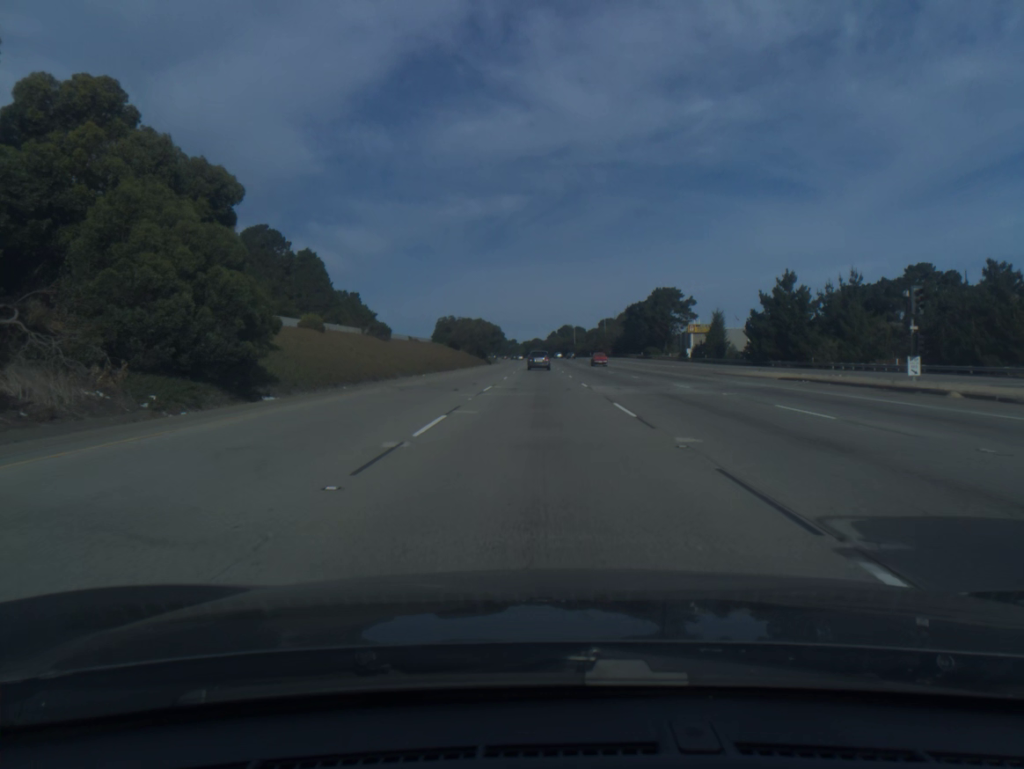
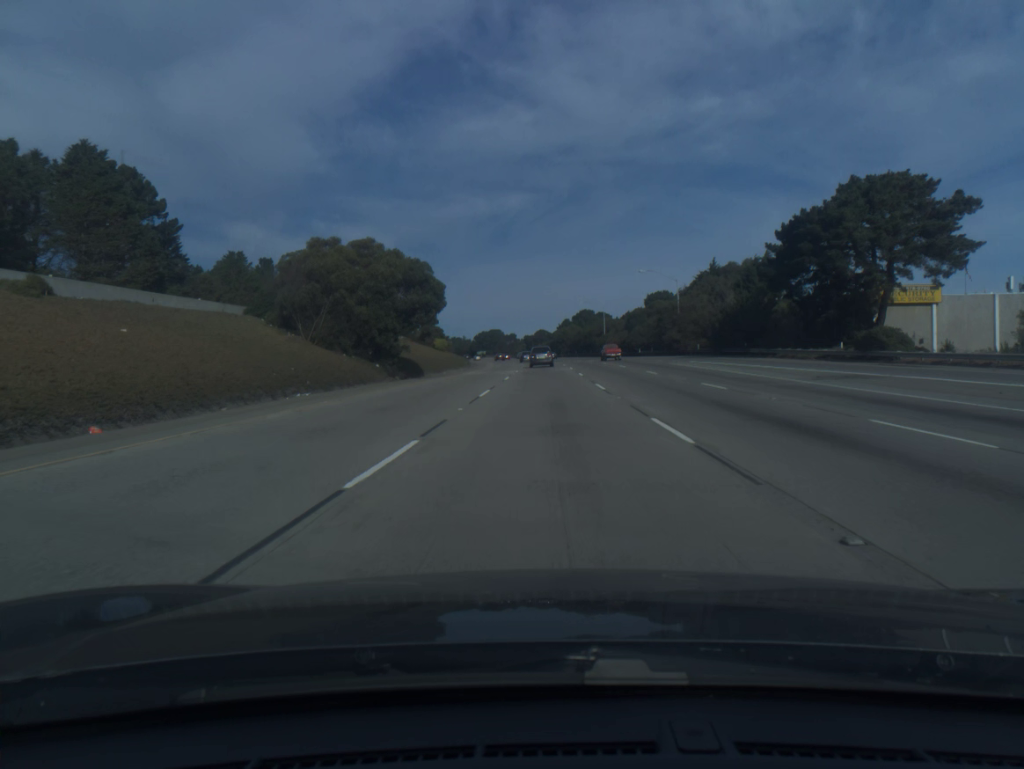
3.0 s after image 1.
(-0.4, +92.2) m; 0°
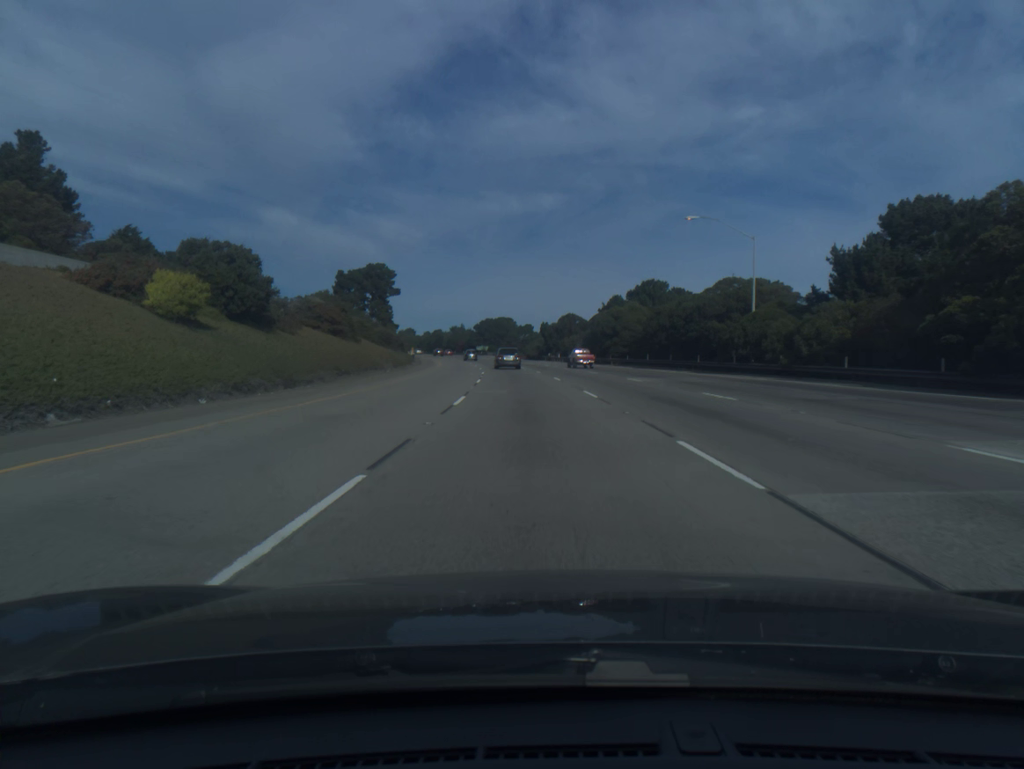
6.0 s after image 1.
(-0.6, +90.9) m; -2°
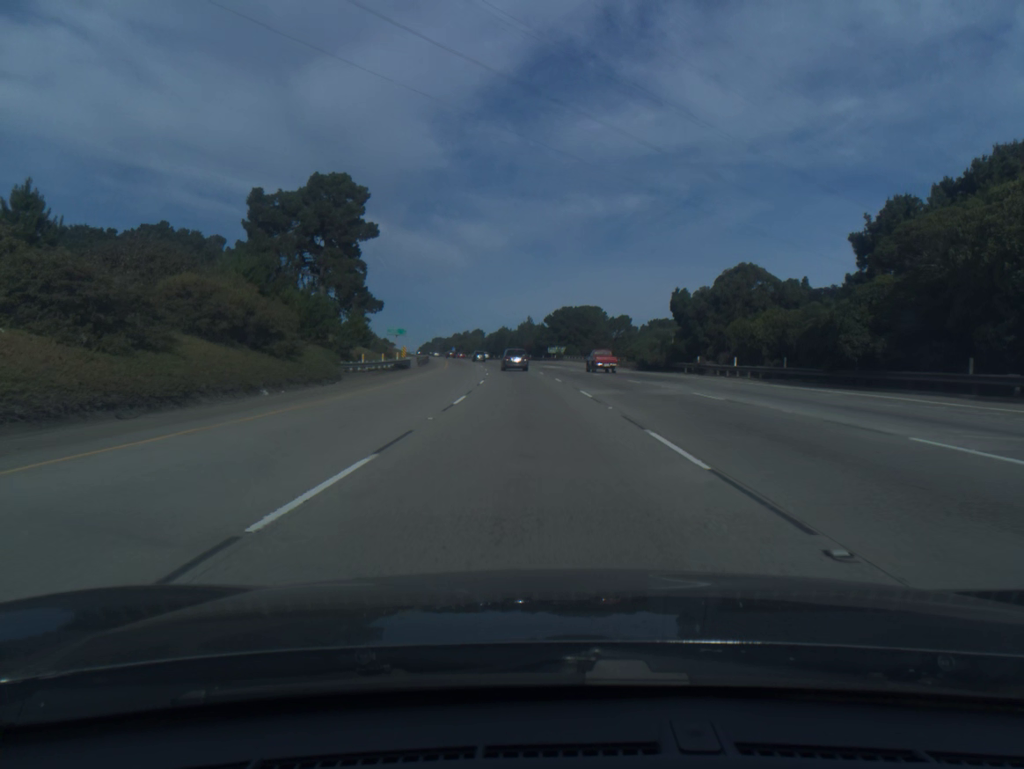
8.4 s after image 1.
(-3.6, +71.7) m; -6°
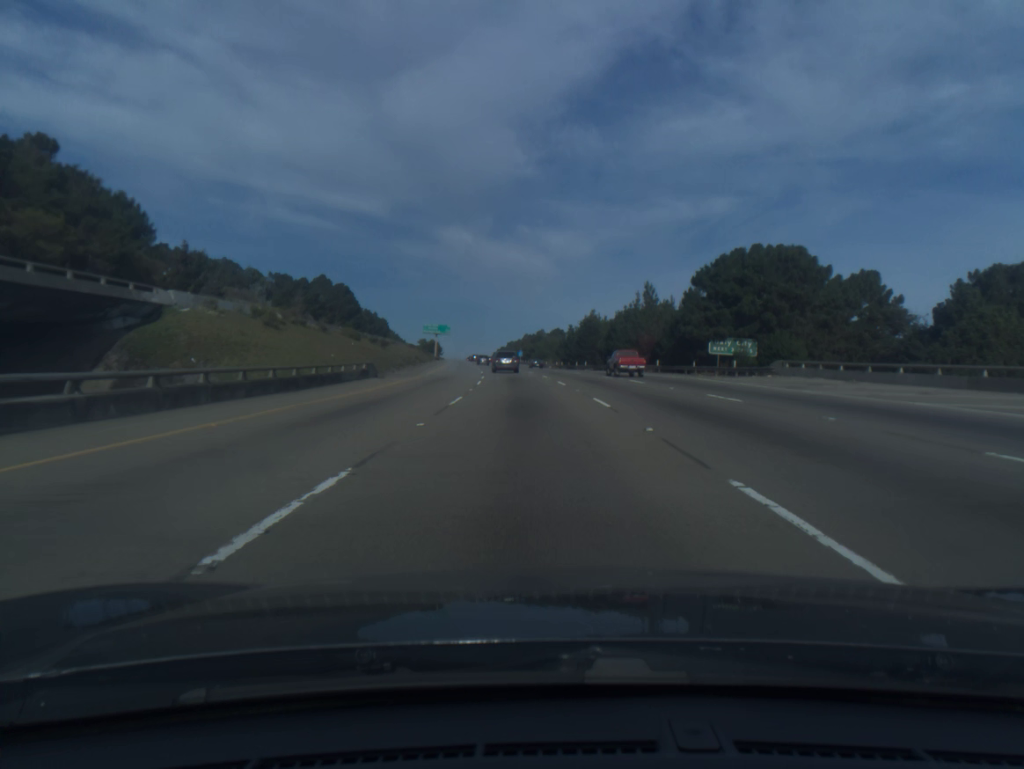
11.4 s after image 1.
(-4.8, +88.3) m; -6°
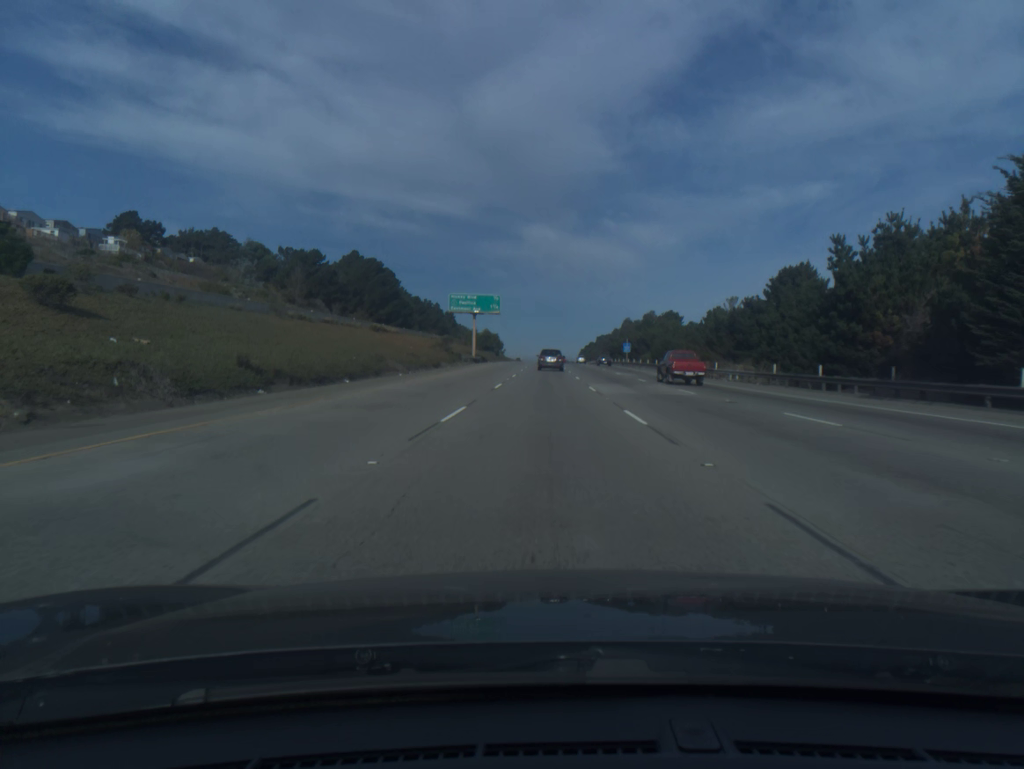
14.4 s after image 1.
(-5.1, +86.9) m; -6°
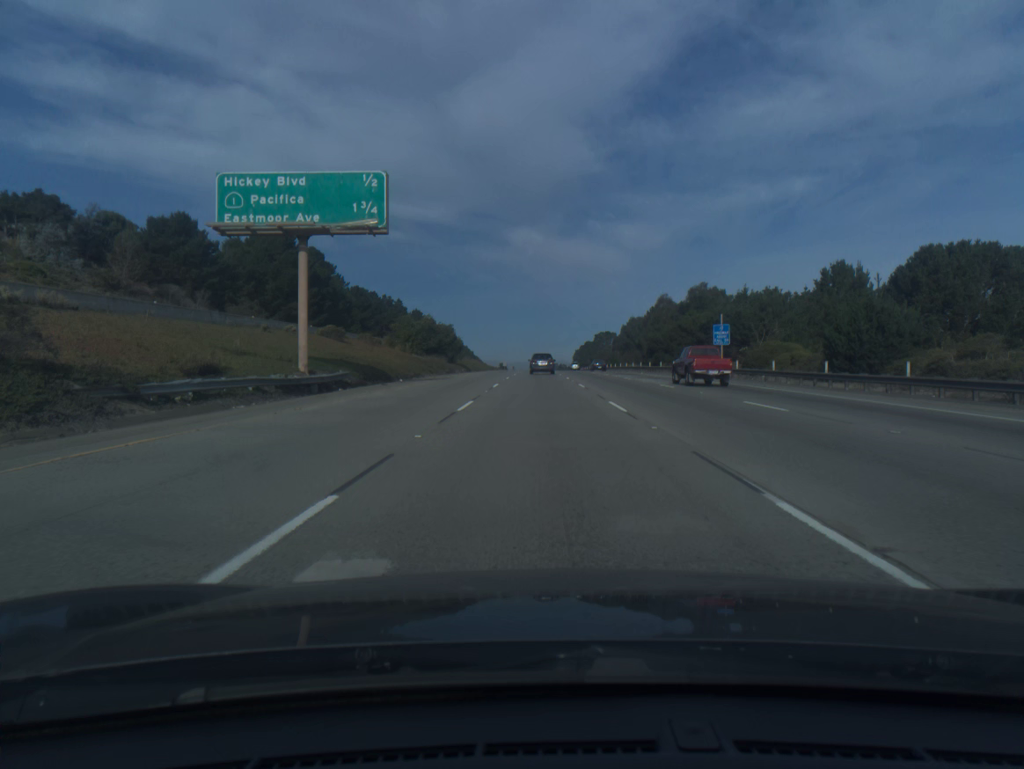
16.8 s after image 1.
(+0.2, +69.8) m; +1°
